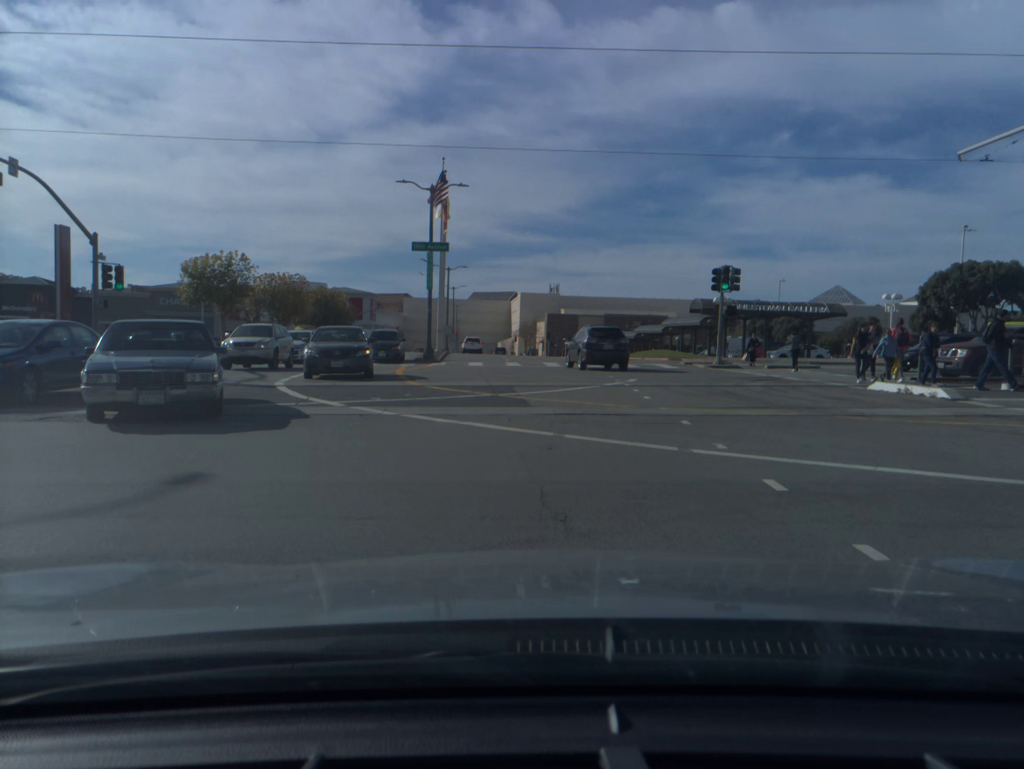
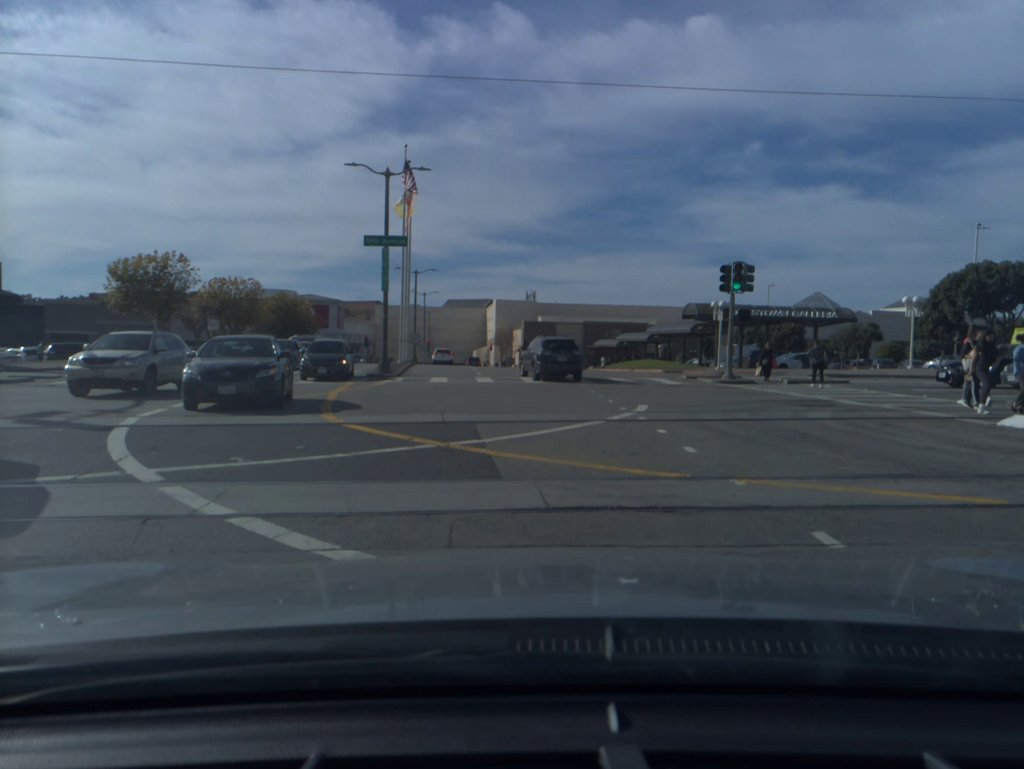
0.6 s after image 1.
(+0.1, +6.0) m; +2°
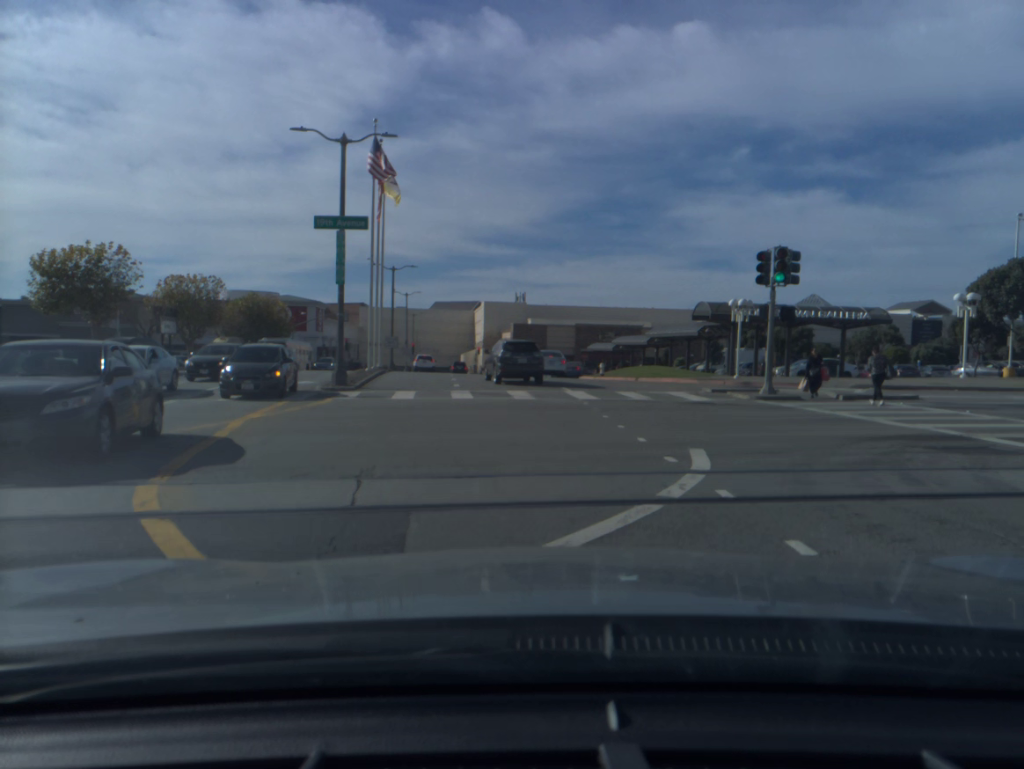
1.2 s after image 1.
(0.0, +6.2) m; 0°
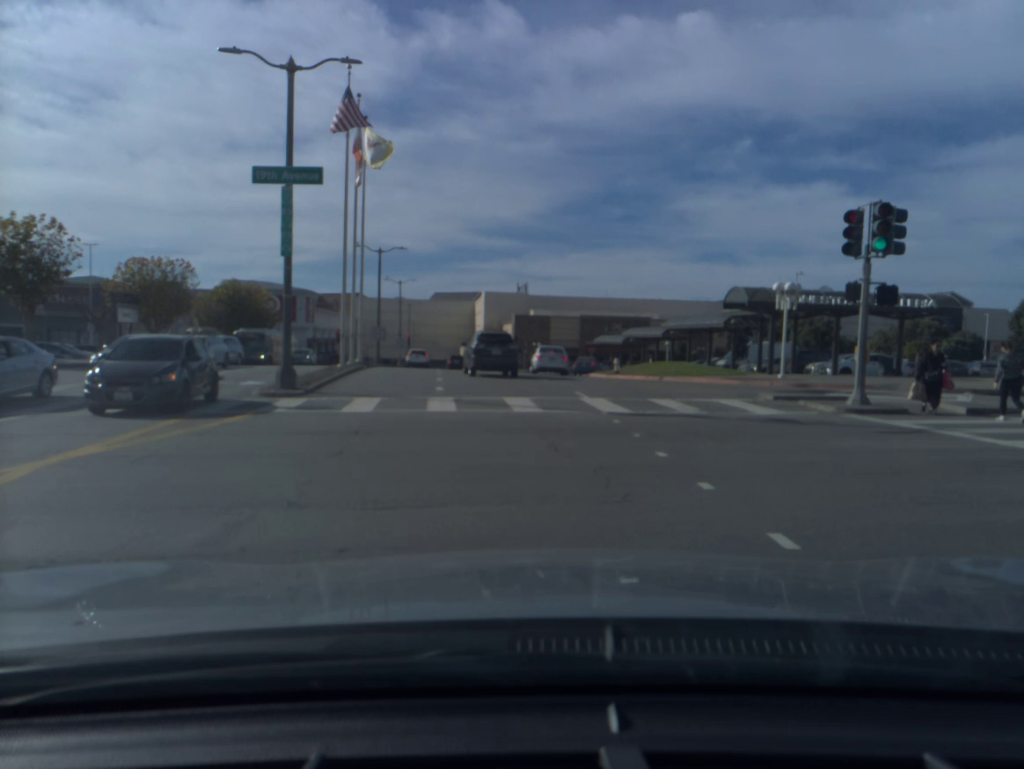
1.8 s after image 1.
(0.0, +6.3) m; 0°
